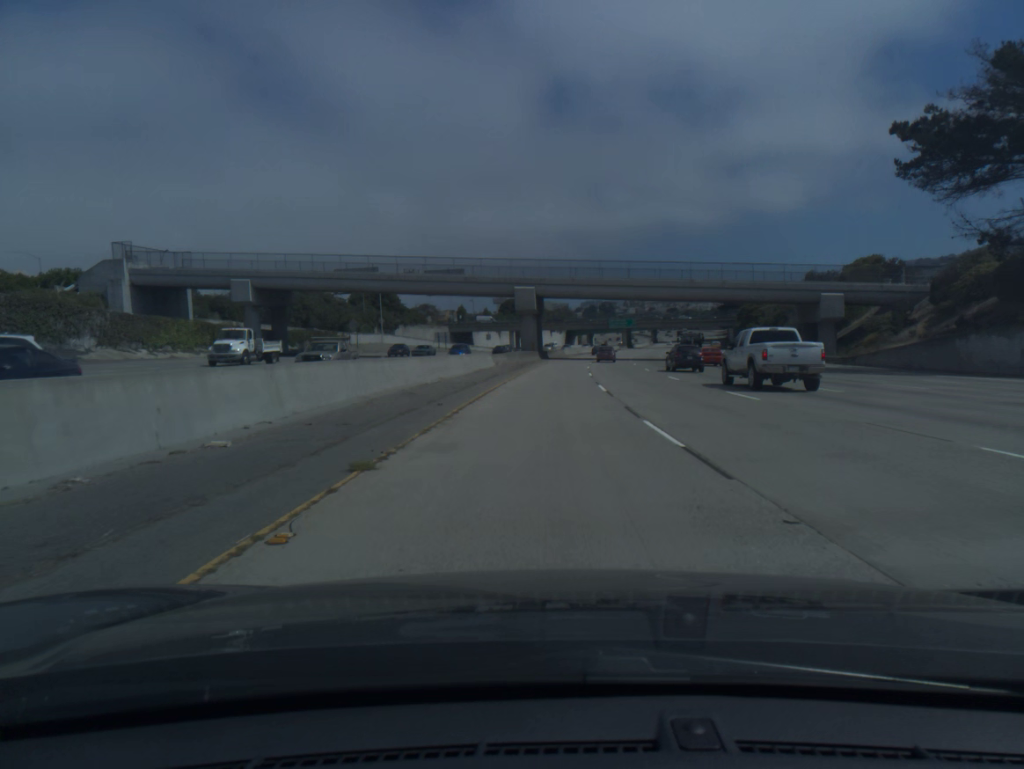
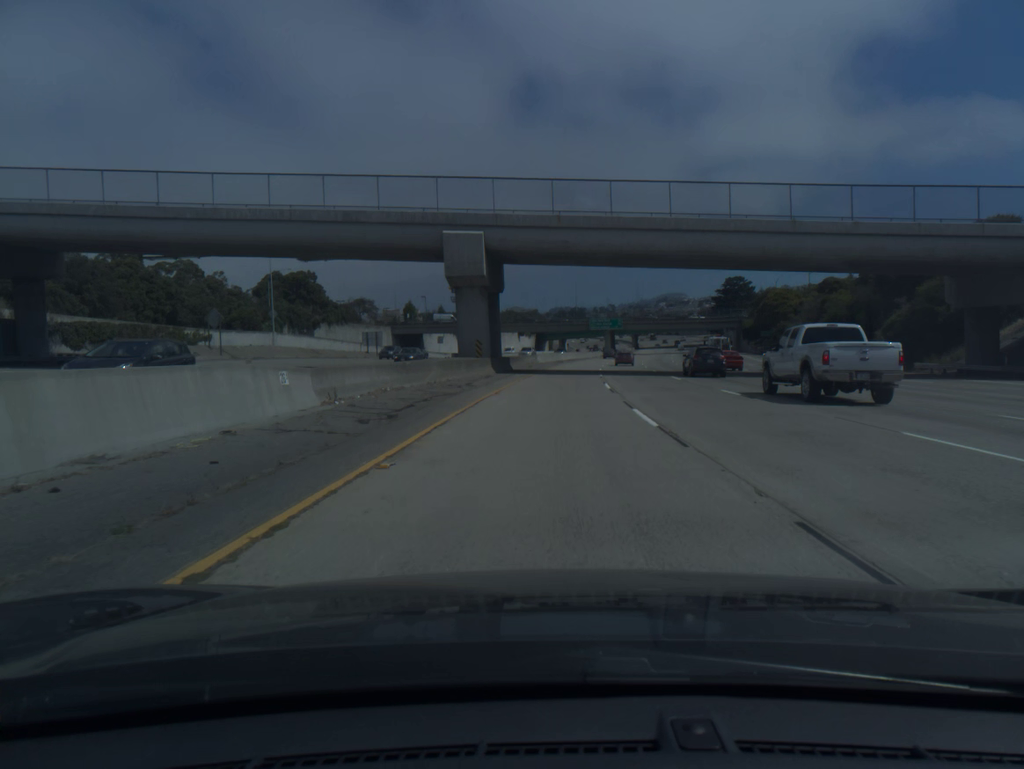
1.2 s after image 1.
(+0.6, +40.3) m; +2°
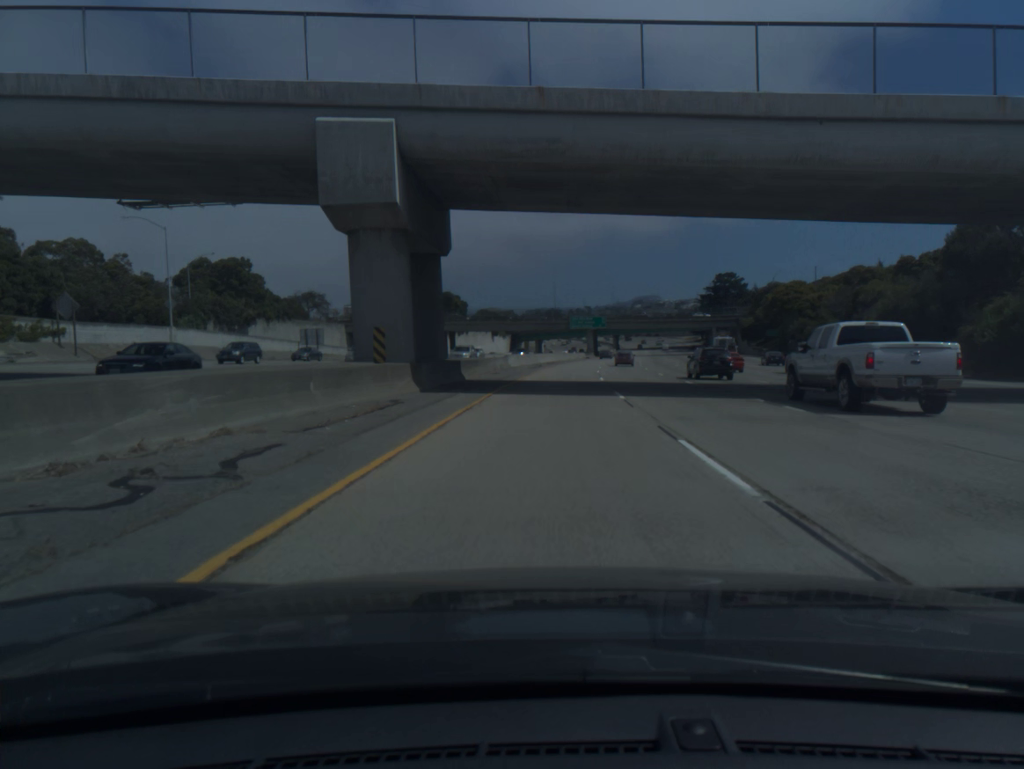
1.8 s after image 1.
(+0.3, +20.3) m; +2°
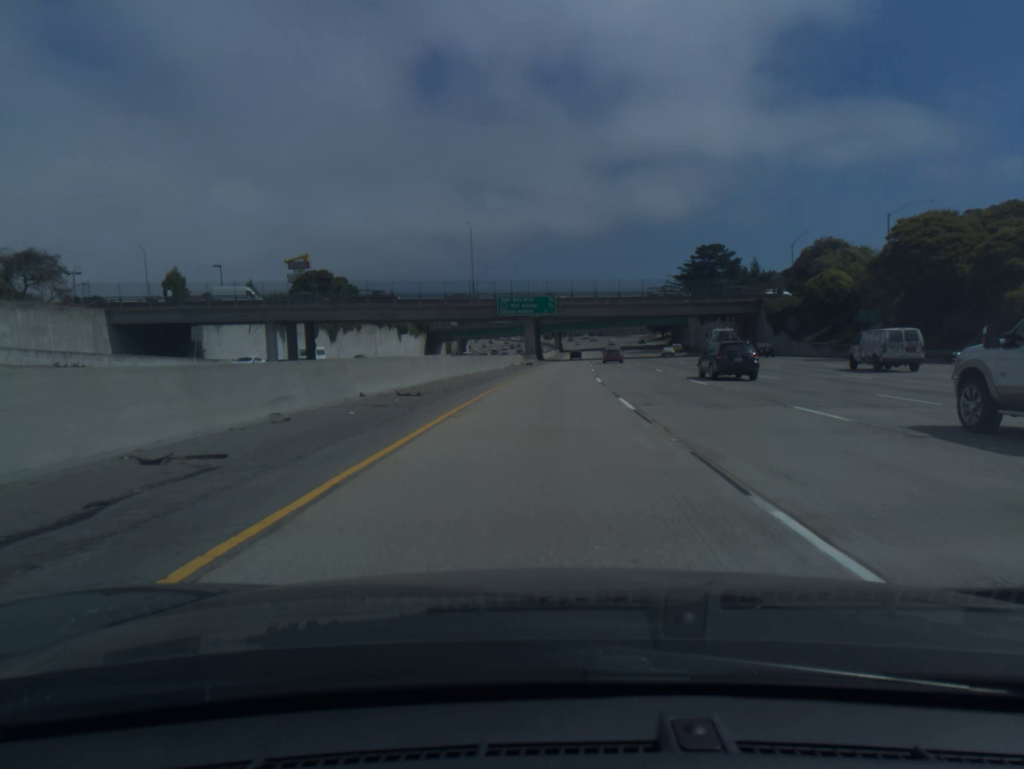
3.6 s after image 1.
(+2.8, +61.0) m; +5°
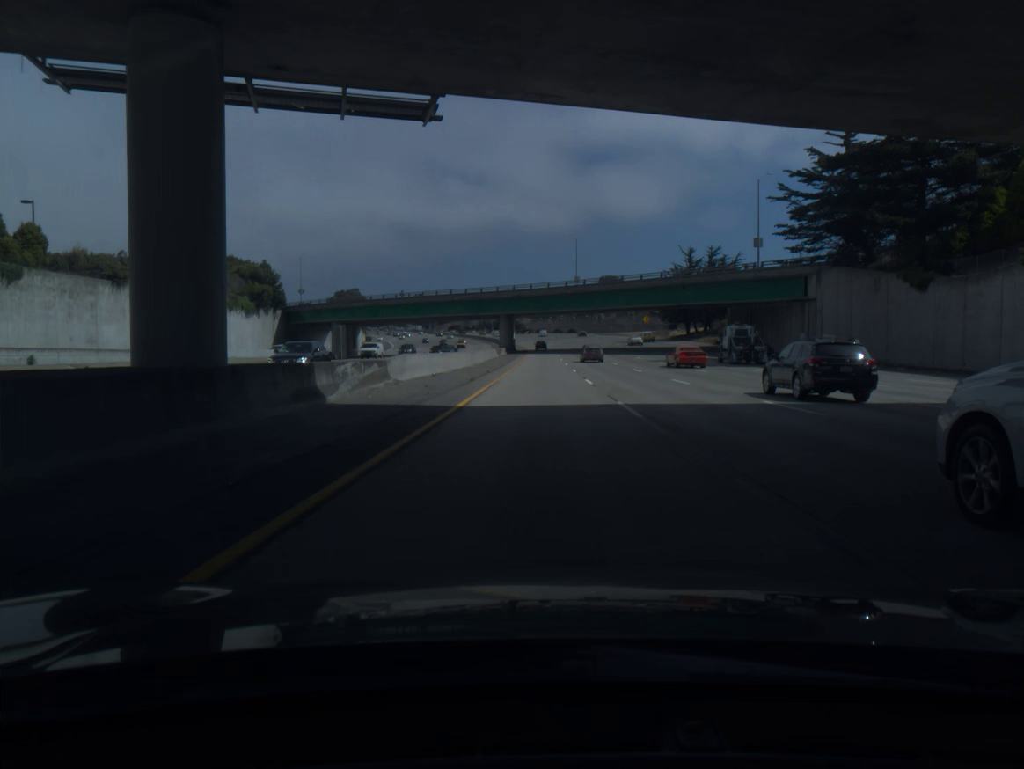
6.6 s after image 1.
(+4.2, +102.0) m; +3°
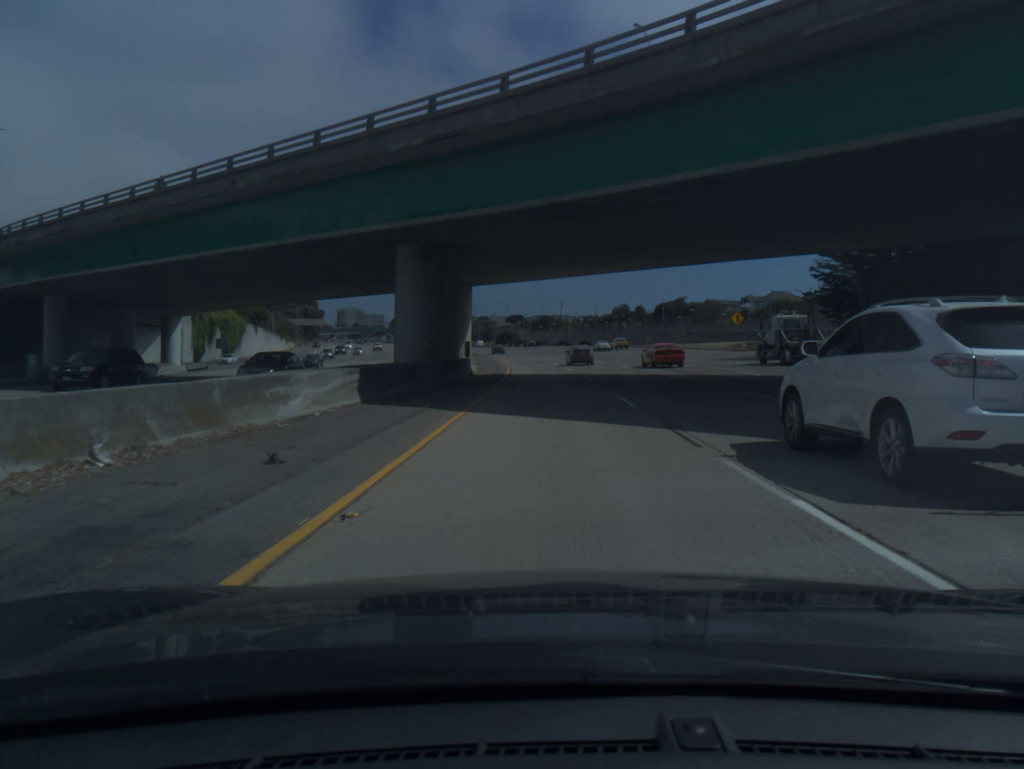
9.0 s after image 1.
(-0.2, +81.9) m; 0°
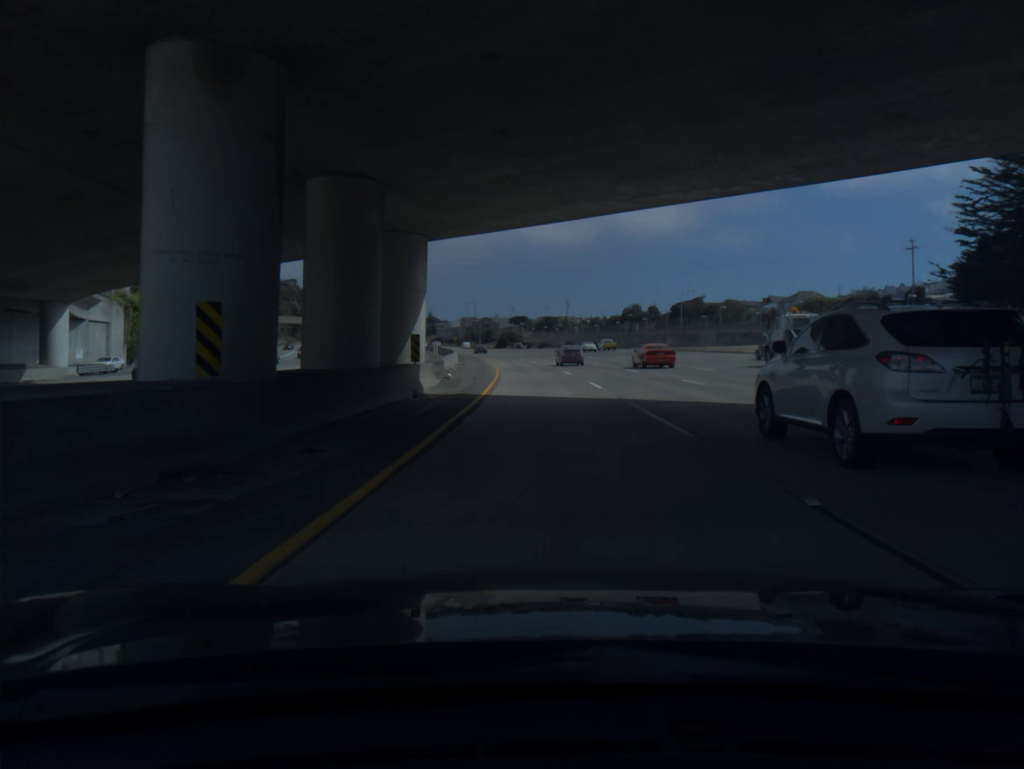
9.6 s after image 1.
(0.0, +20.4) m; 0°
